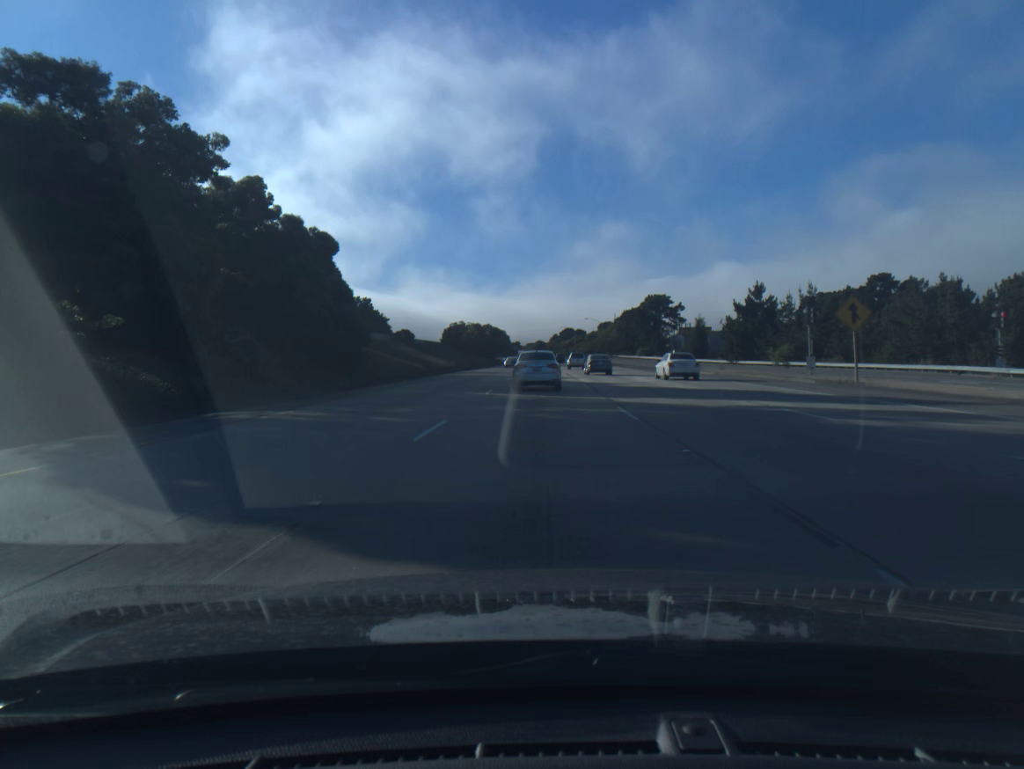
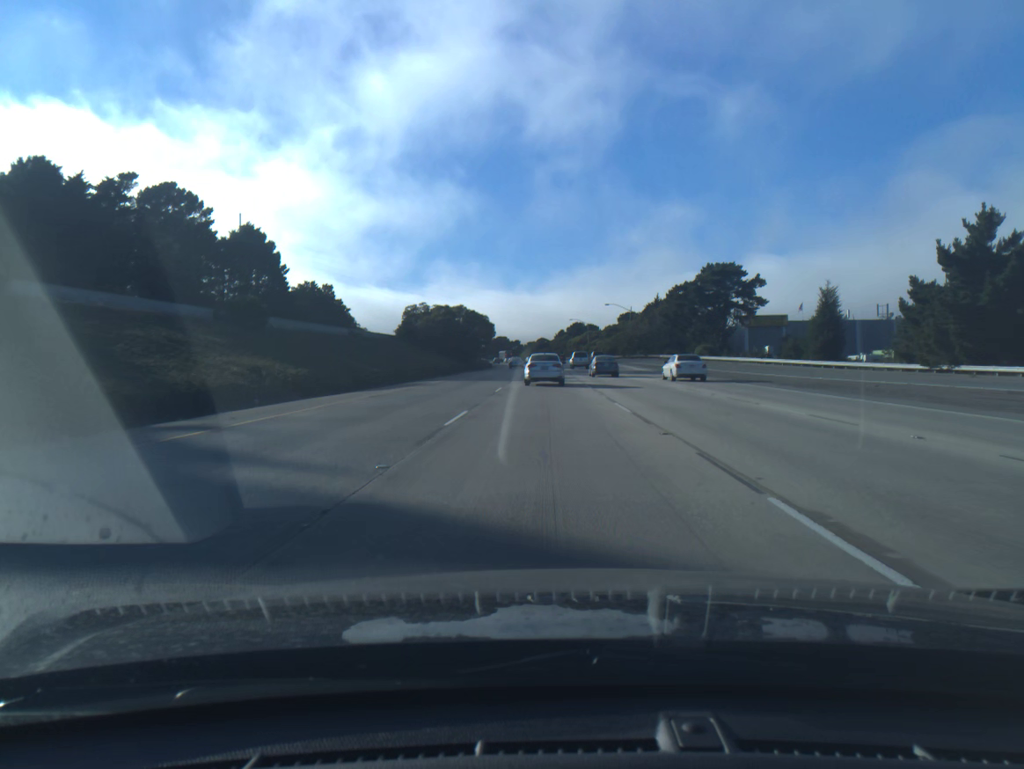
(-0.1, +55.8) m; 0°
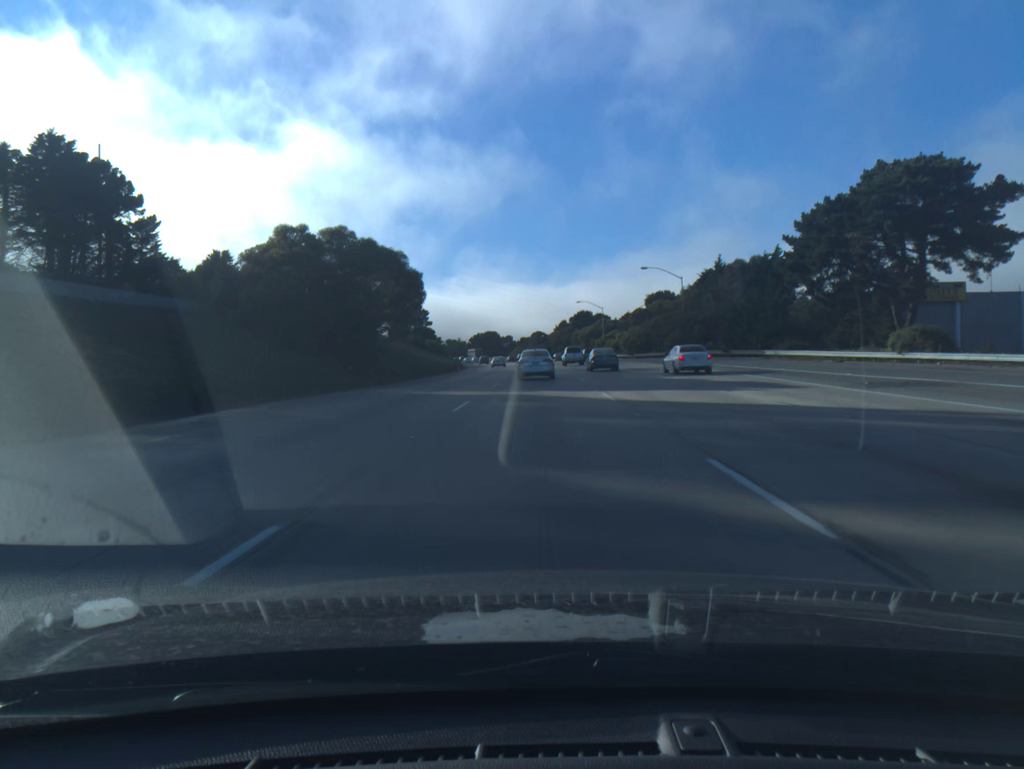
(+0.1, +56.1) m; 0°
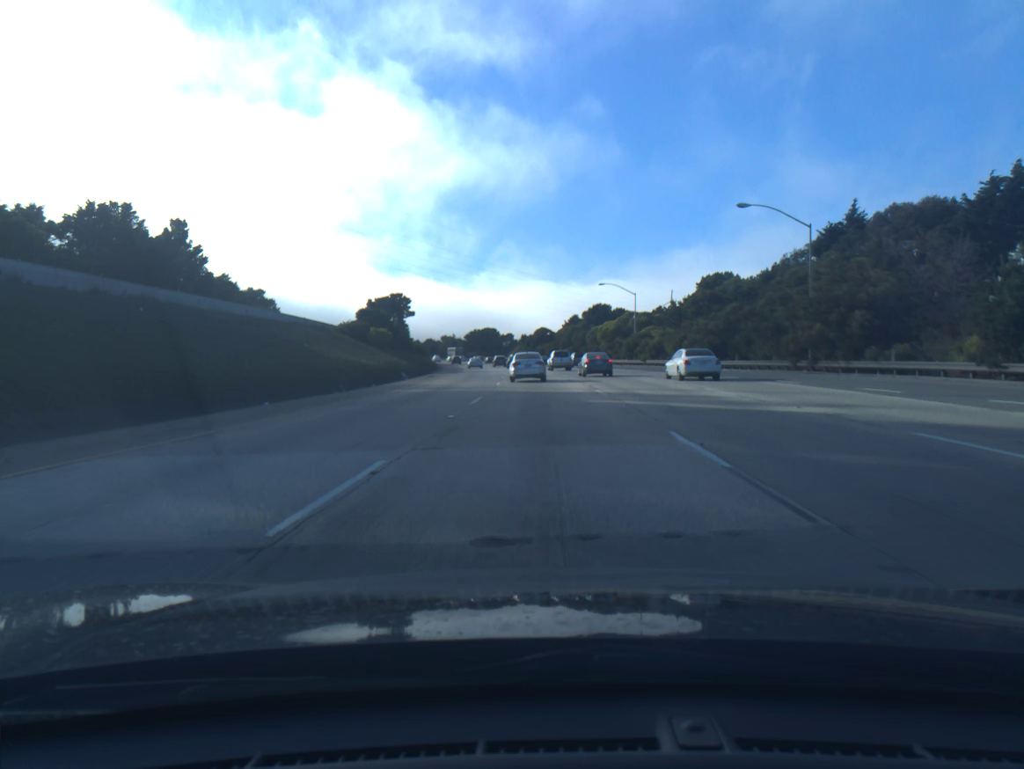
(-0.1, +40.5) m; -1°
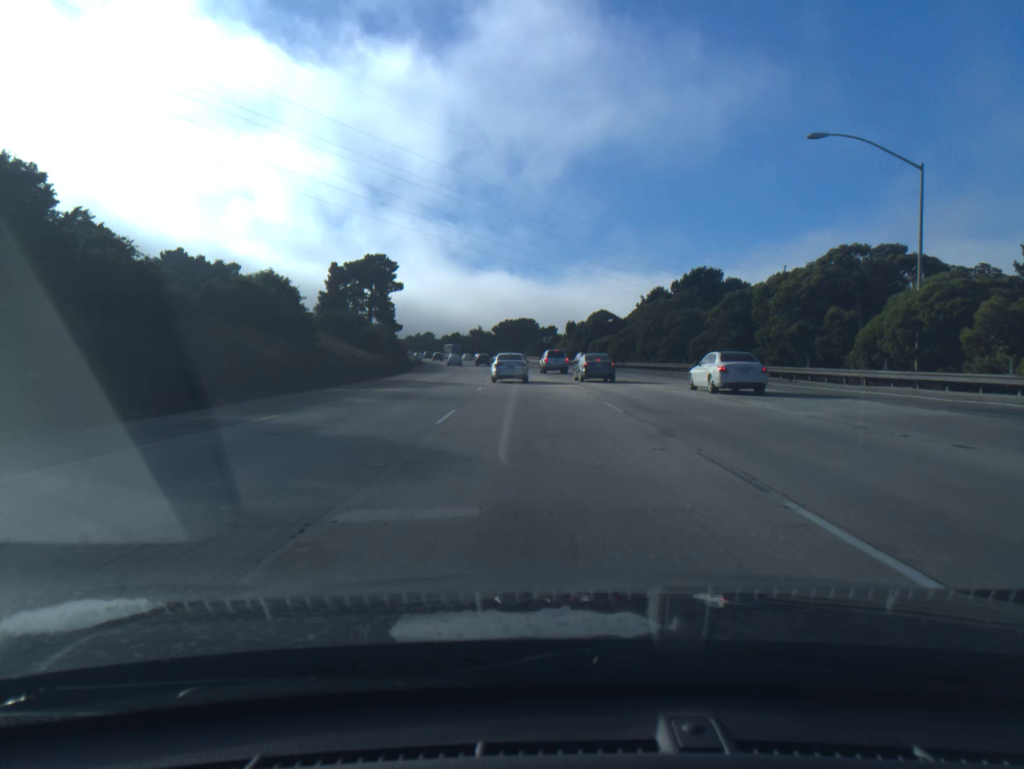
(-1.3, +64.3) m; -3°
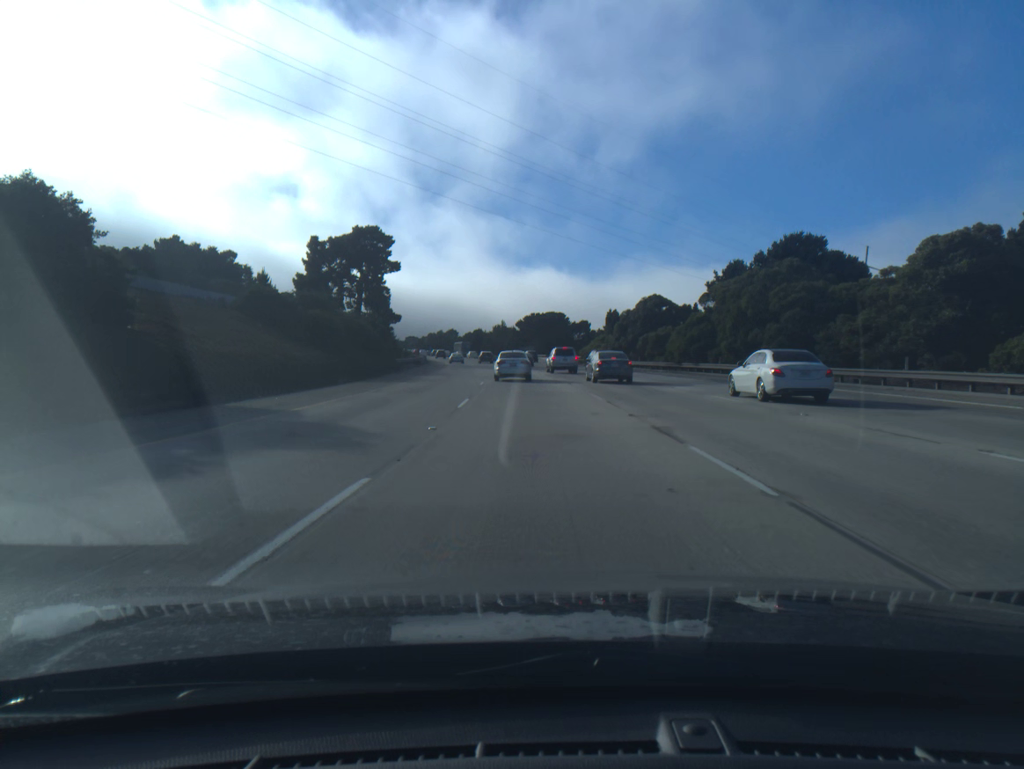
(-0.4, +24.8) m; -2°
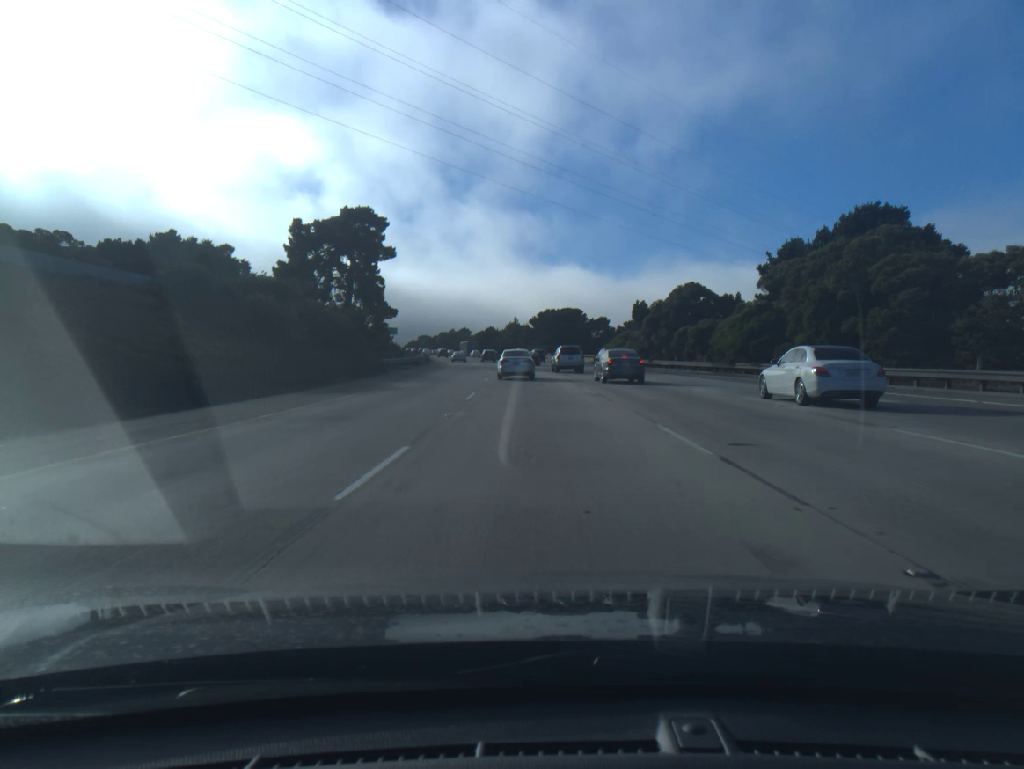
(-0.1, +12.1) m; -1°
